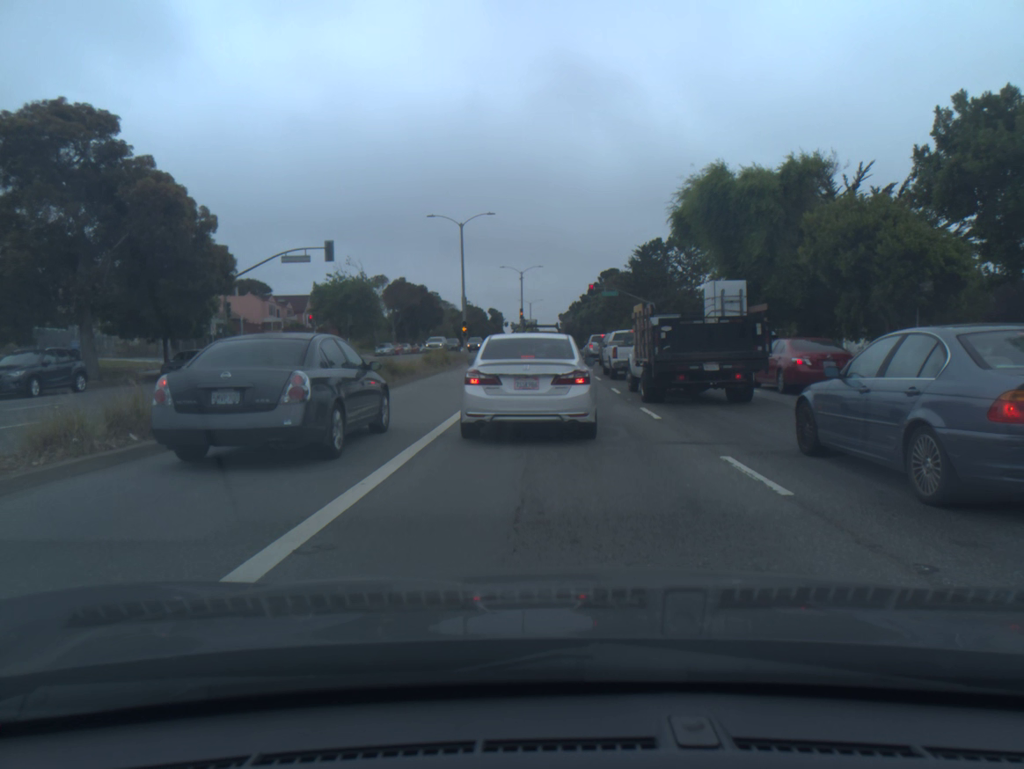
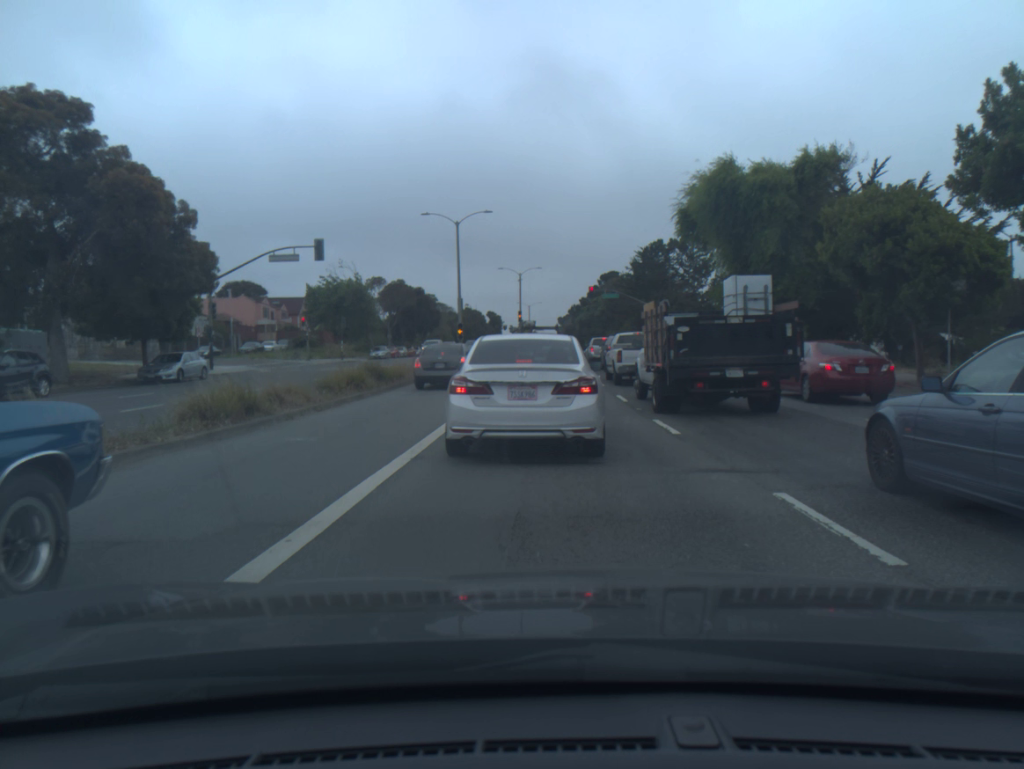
(0.0, +2.1) m; 0°
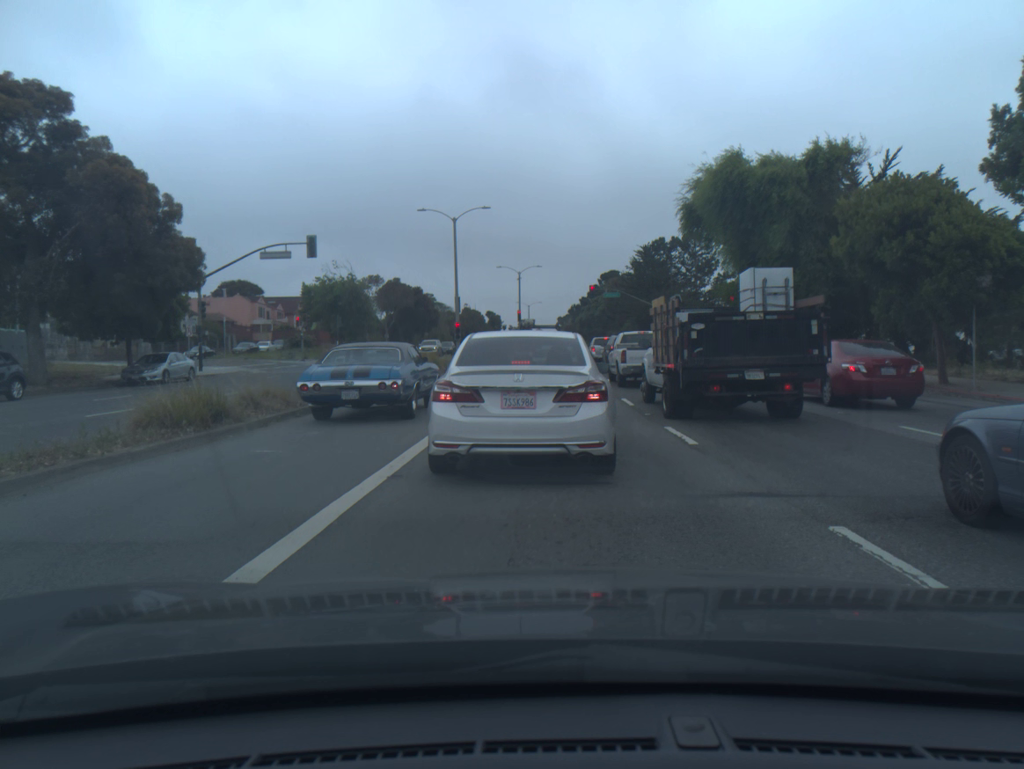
(0.0, +1.4) m; 0°
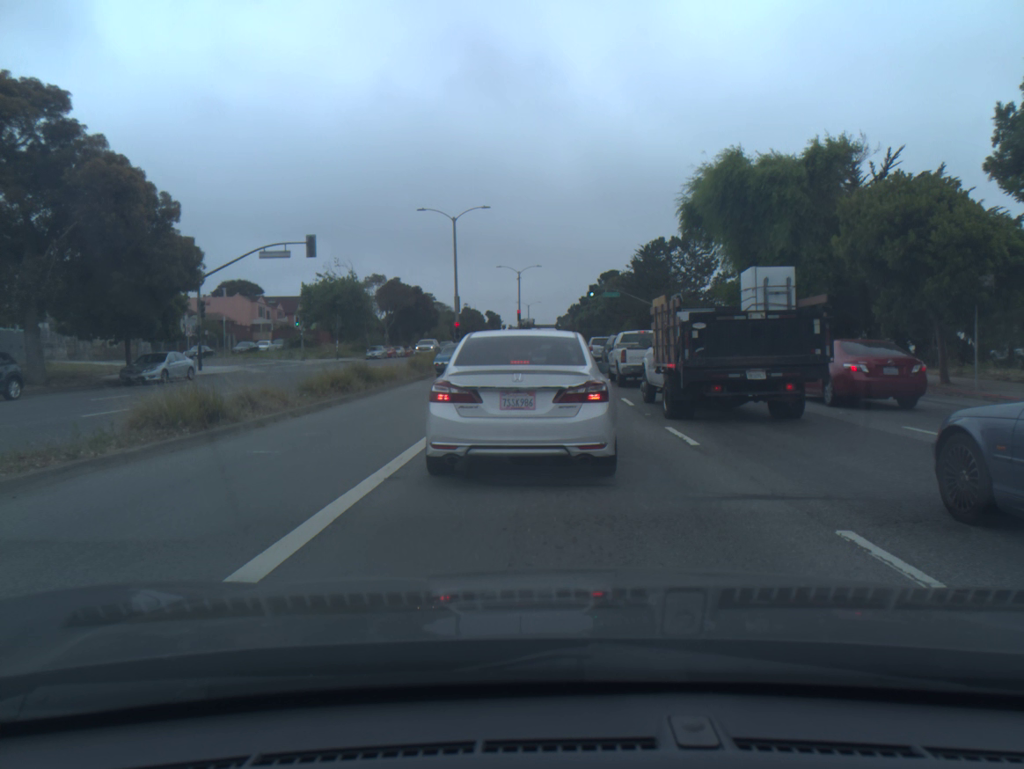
(0.0, +0.2) m; 0°
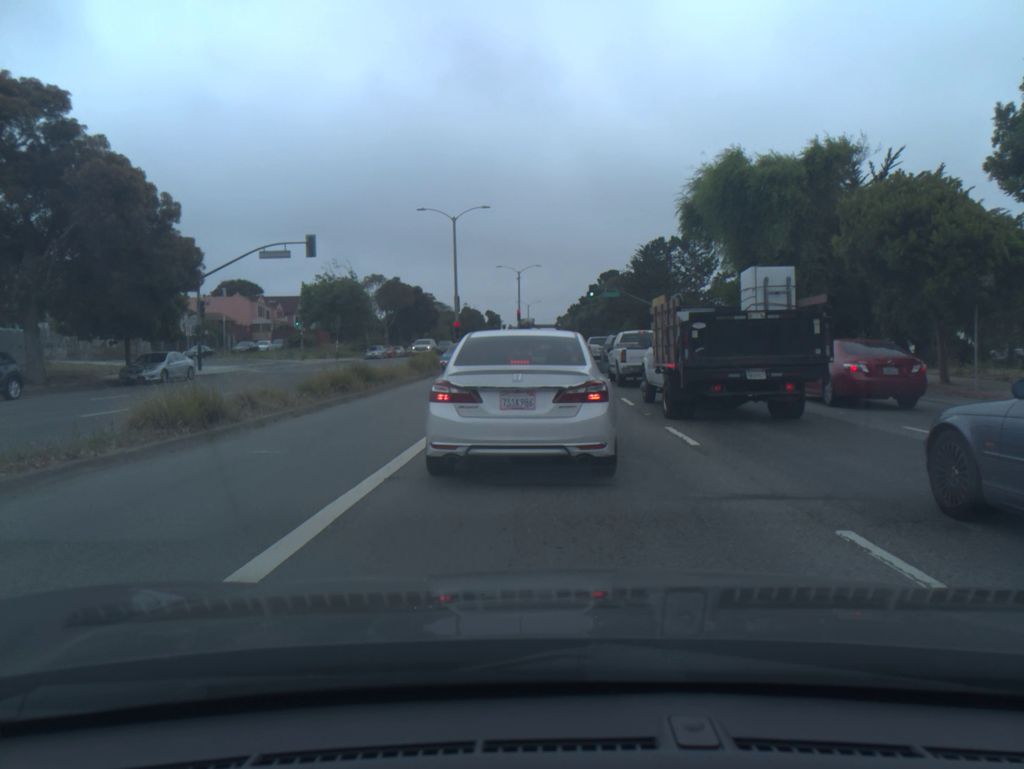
(0.0, 0.0) m; 0°
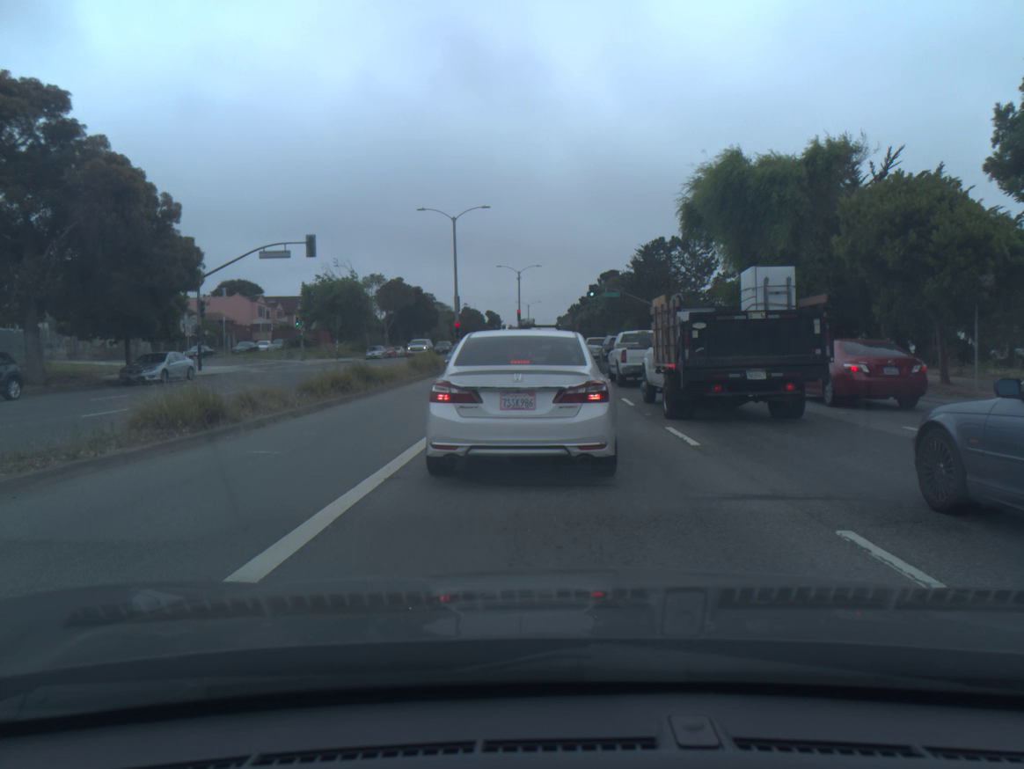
(0.0, 0.0) m; 0°
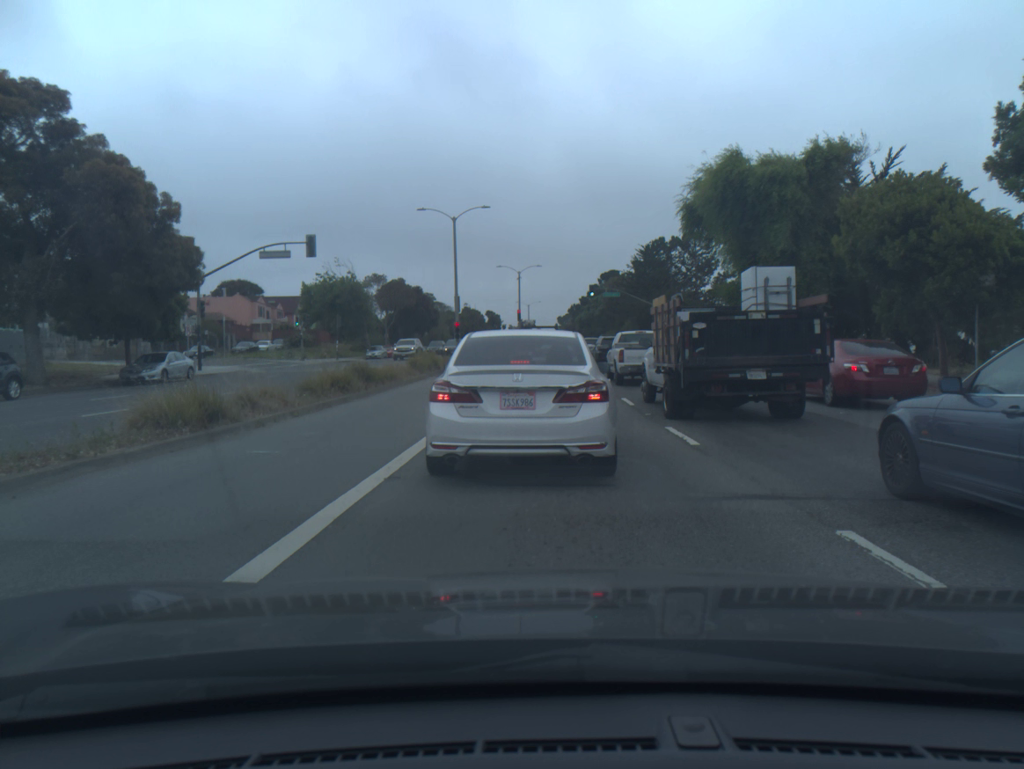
(0.0, 0.0) m; 0°
